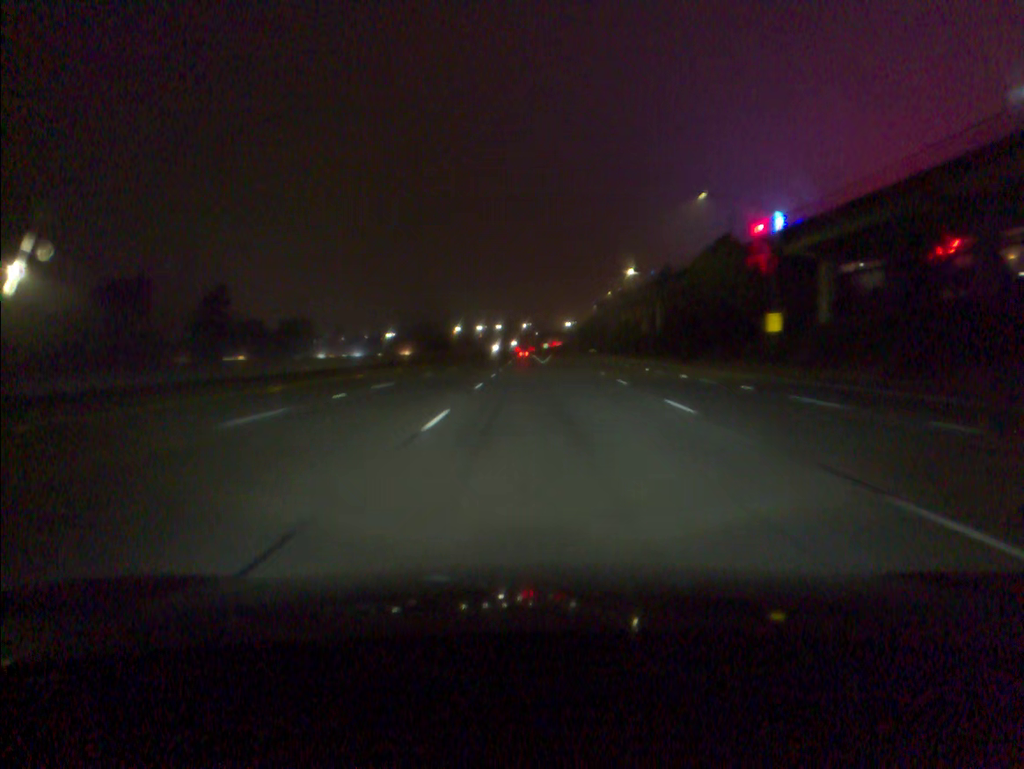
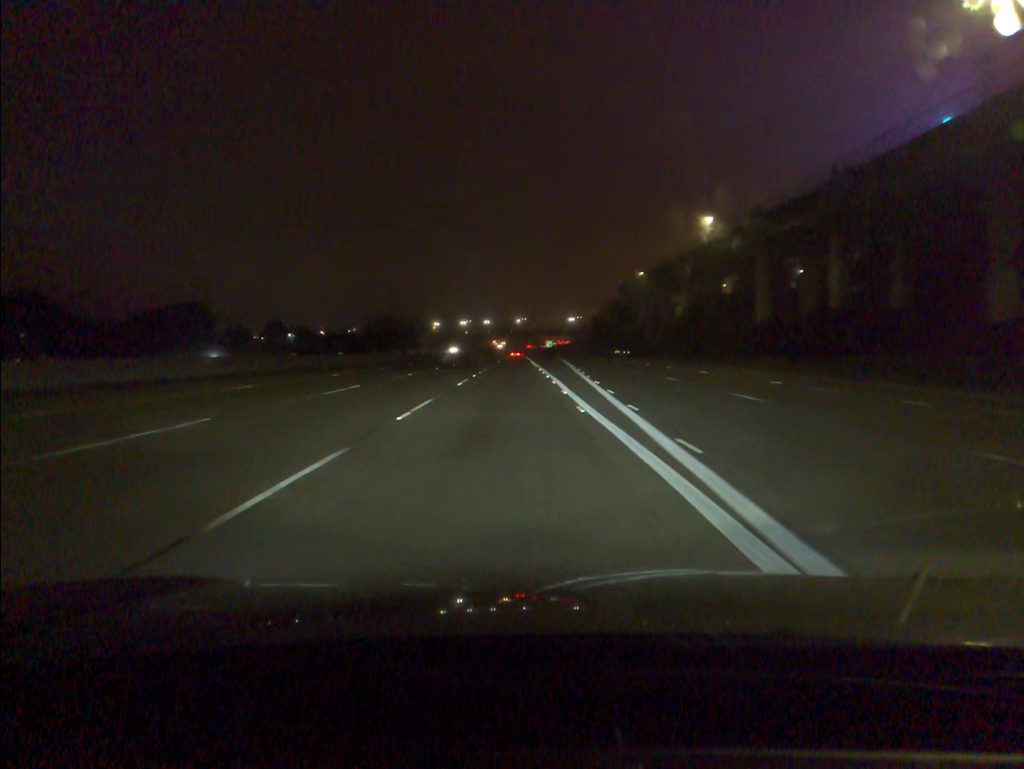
(+0.8, +92.3) m; 0°
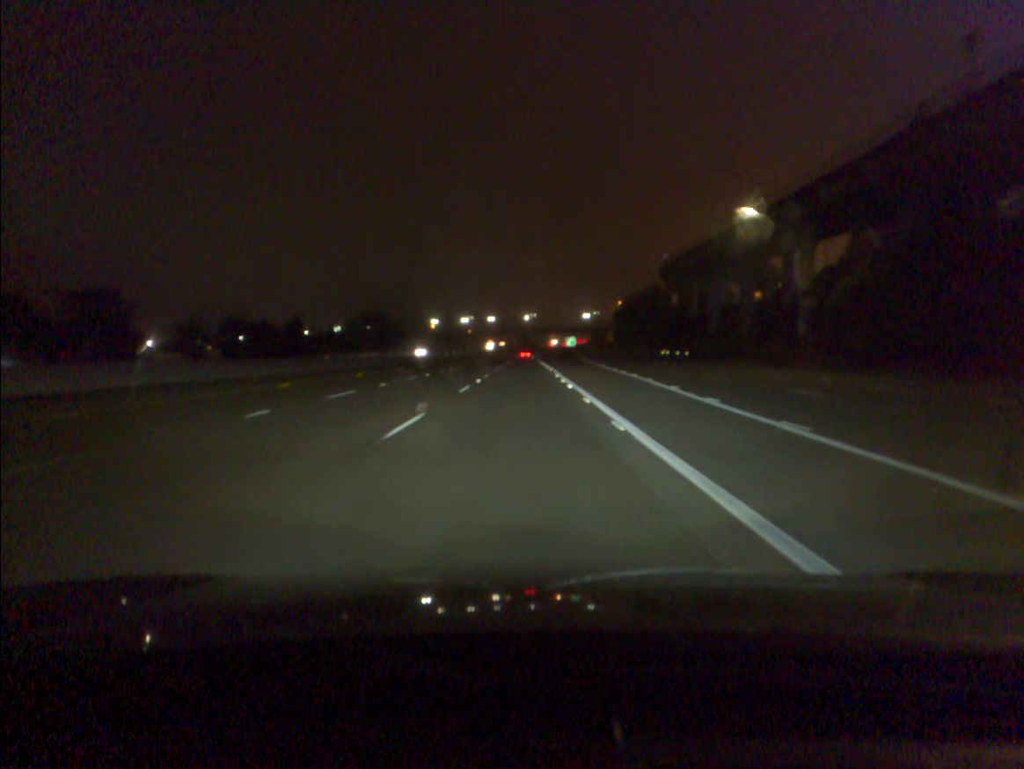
(-0.3, +55.4) m; -1°
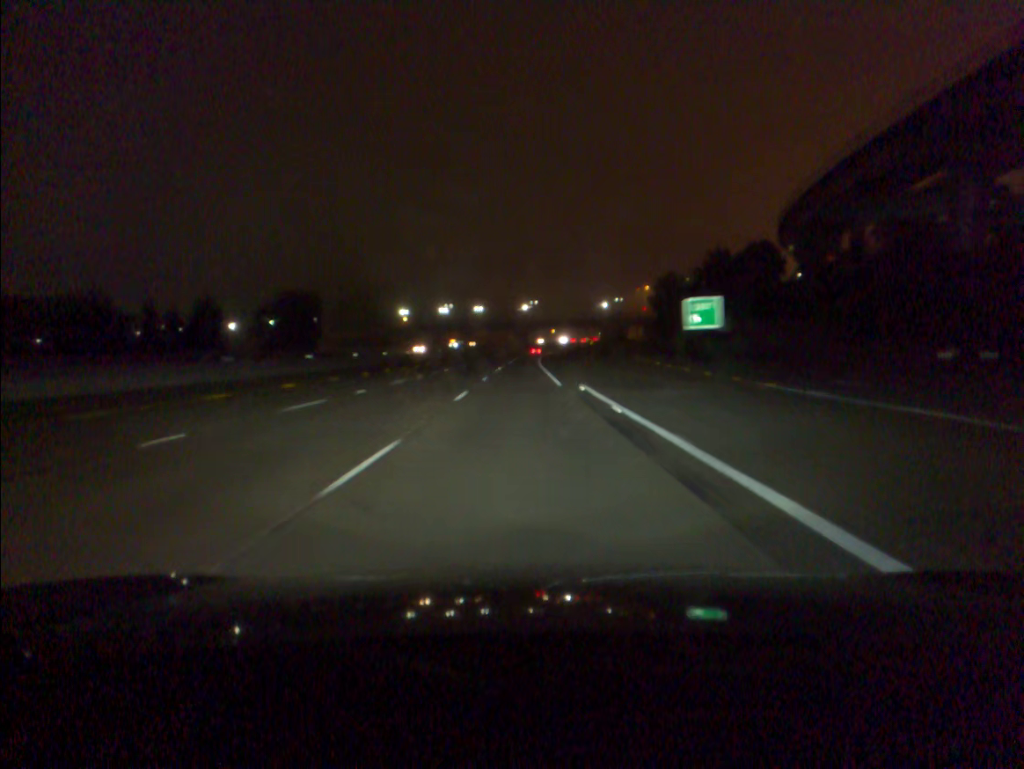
(0.0, +92.3) m; 0°
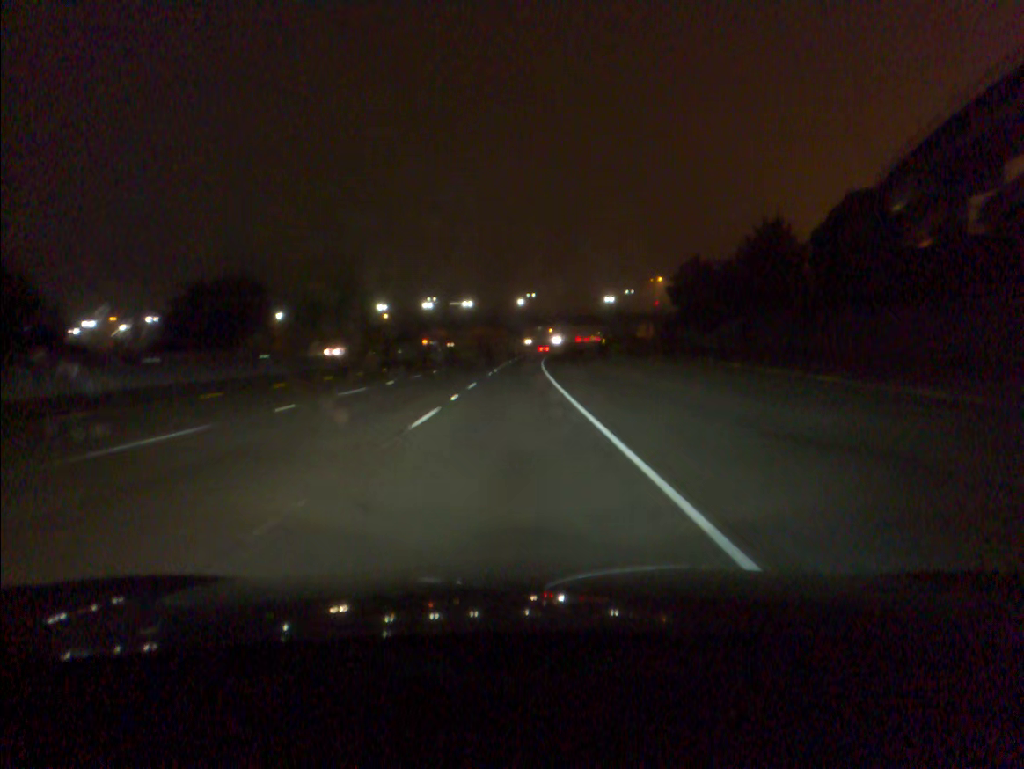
(+0.1, +36.9) m; 0°
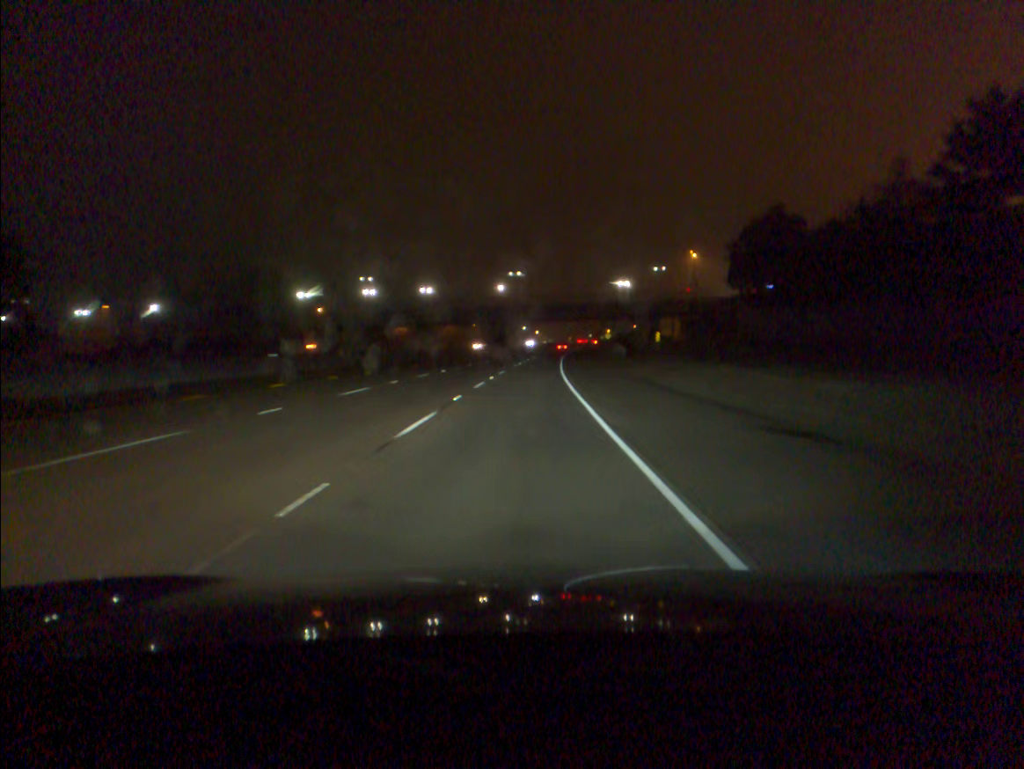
(+0.5, +73.7) m; +1°
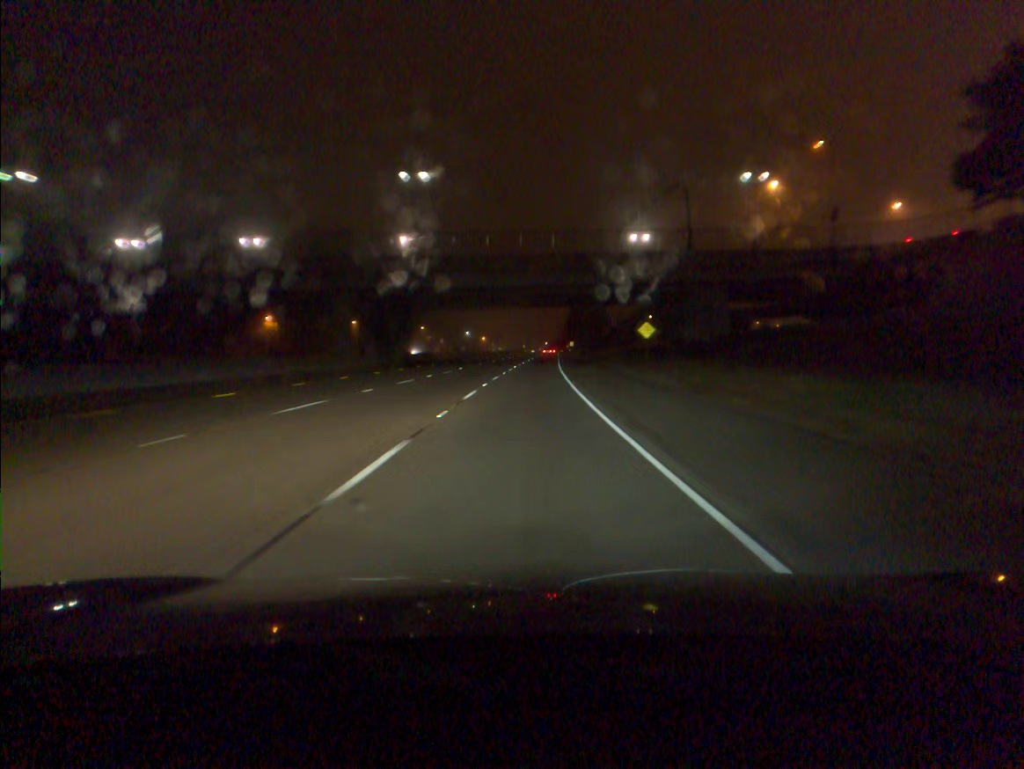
(+3.0, +92.0) m; +4°
